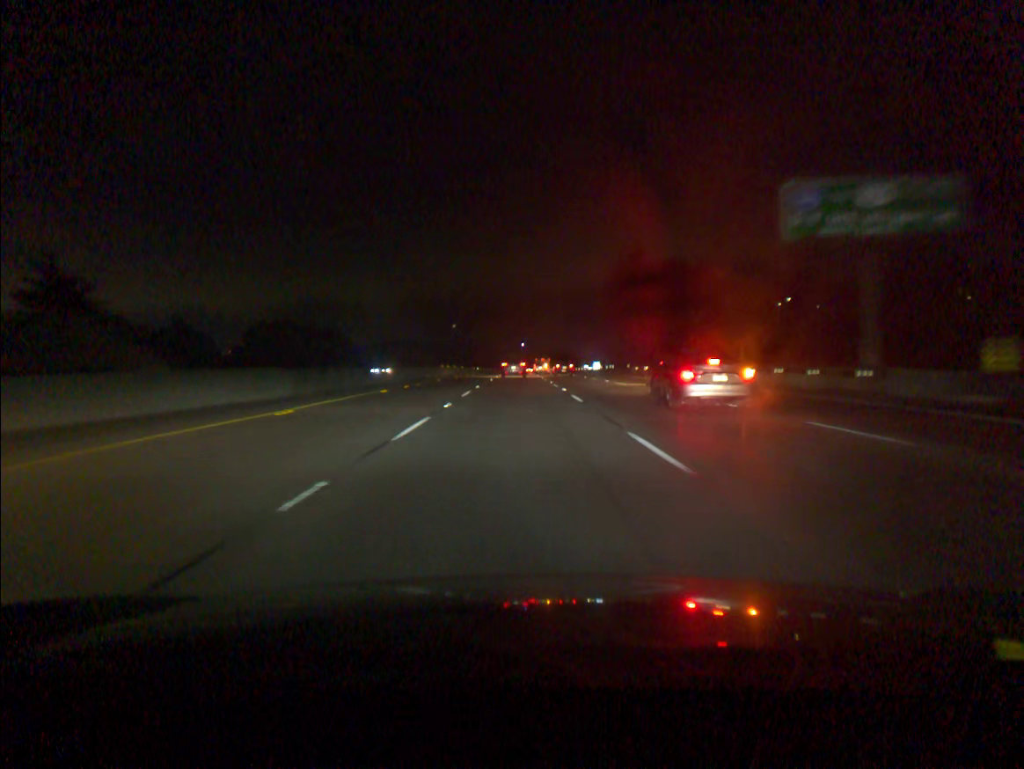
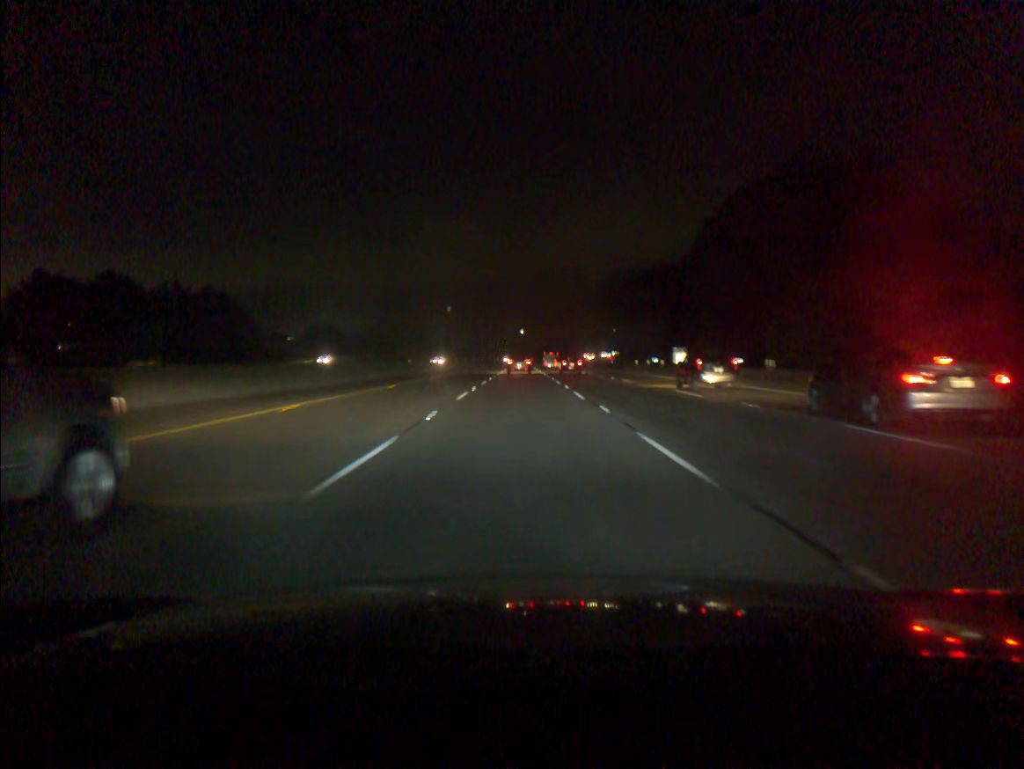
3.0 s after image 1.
(-0.2, +88.2) m; 0°
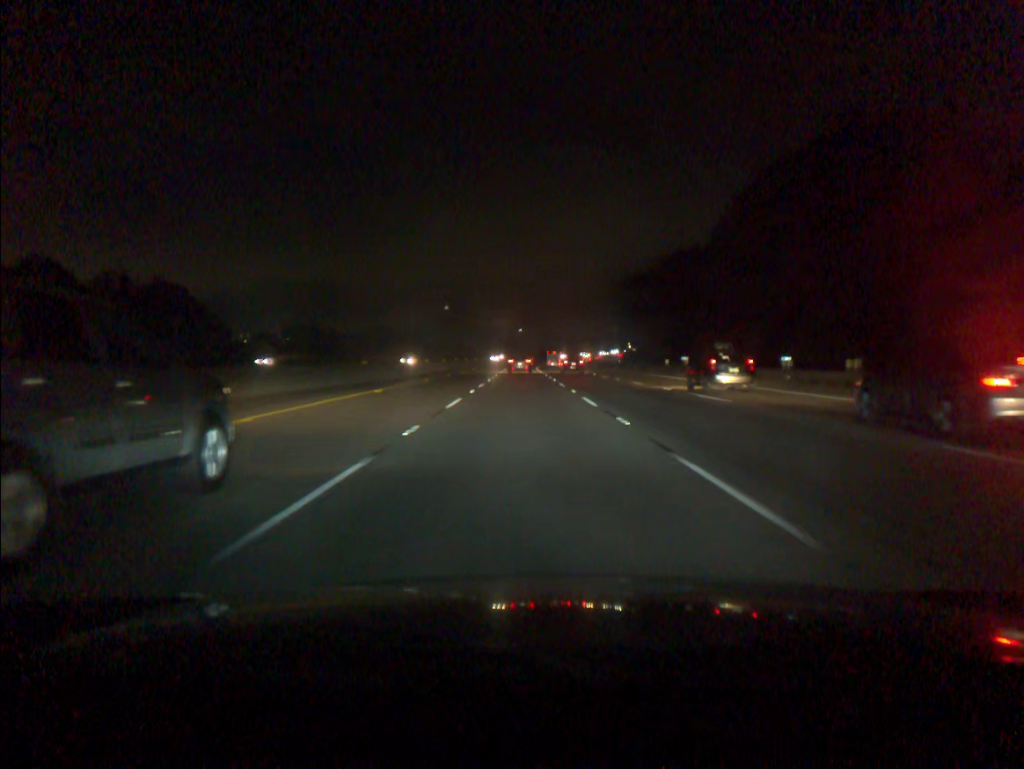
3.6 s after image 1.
(0.0, +17.7) m; 0°
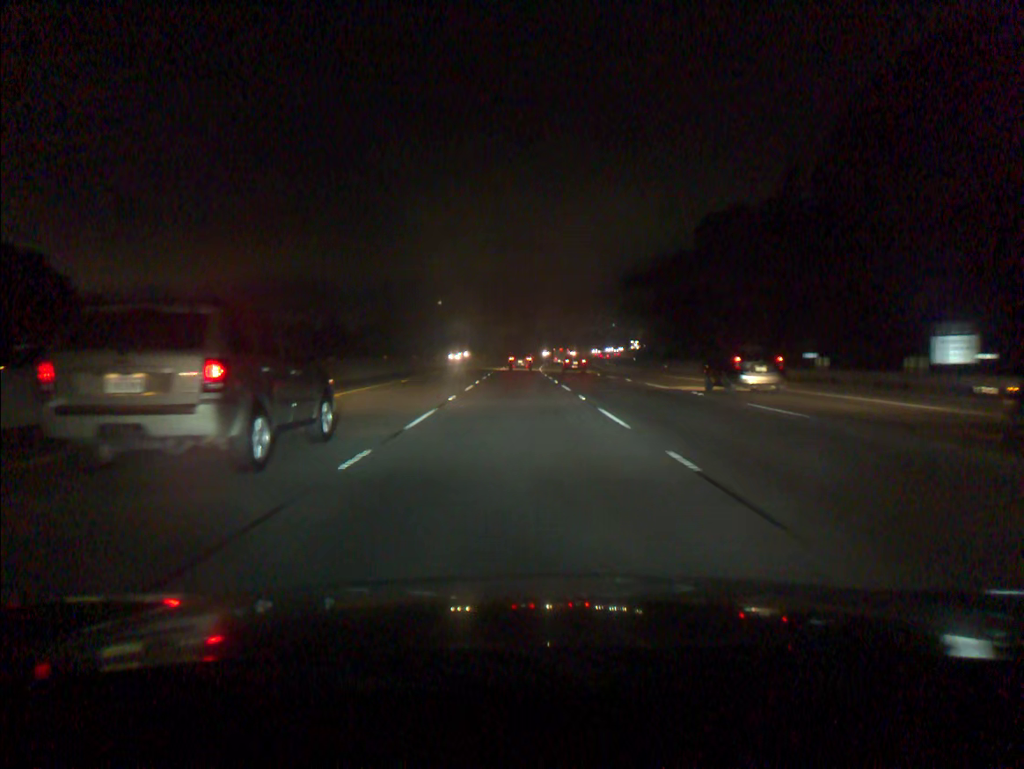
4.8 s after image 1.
(+0.1, +35.5) m; 0°
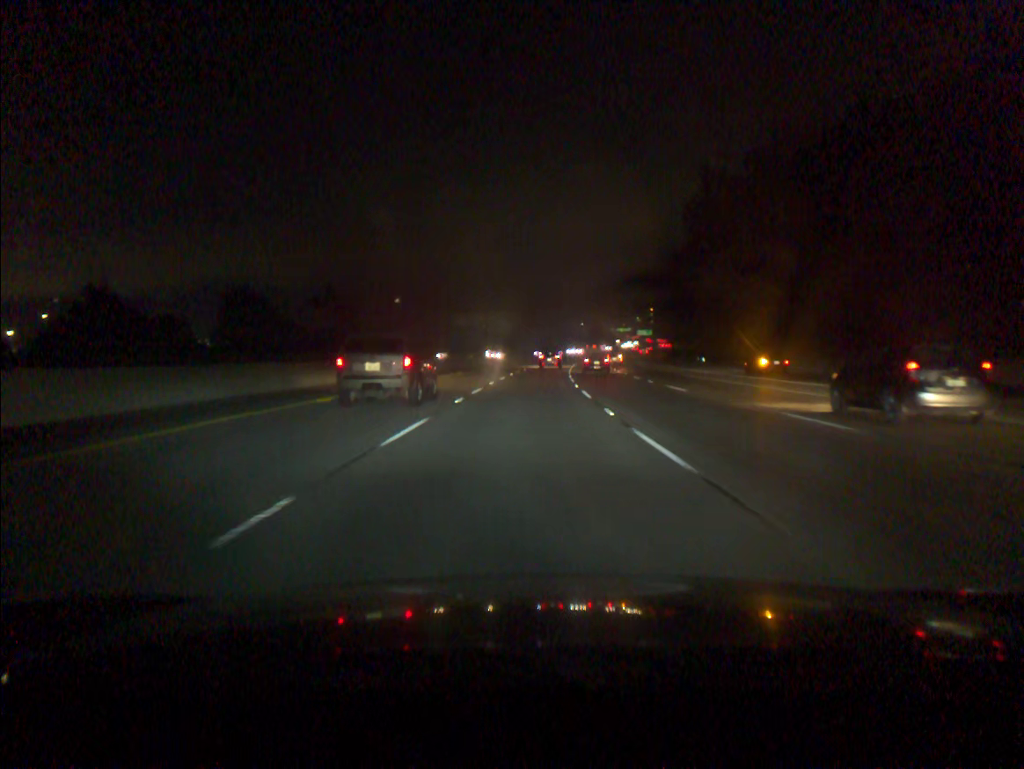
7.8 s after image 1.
(+0.7, +89.8) m; +2°
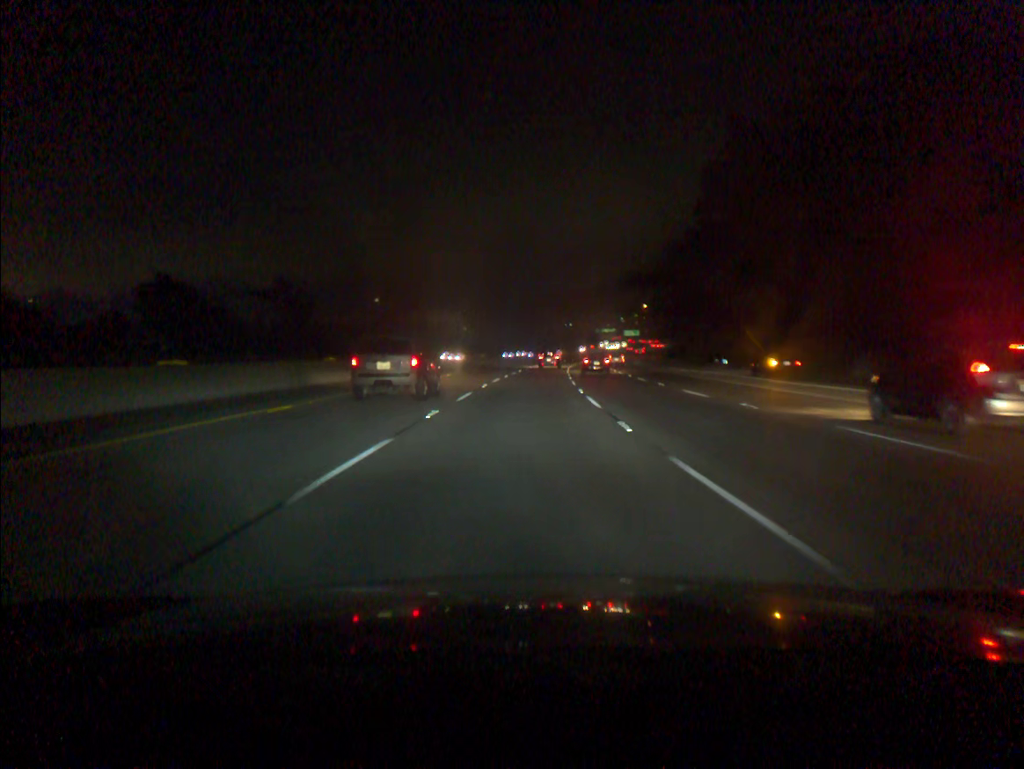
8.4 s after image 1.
(+0.2, +18.2) m; +1°
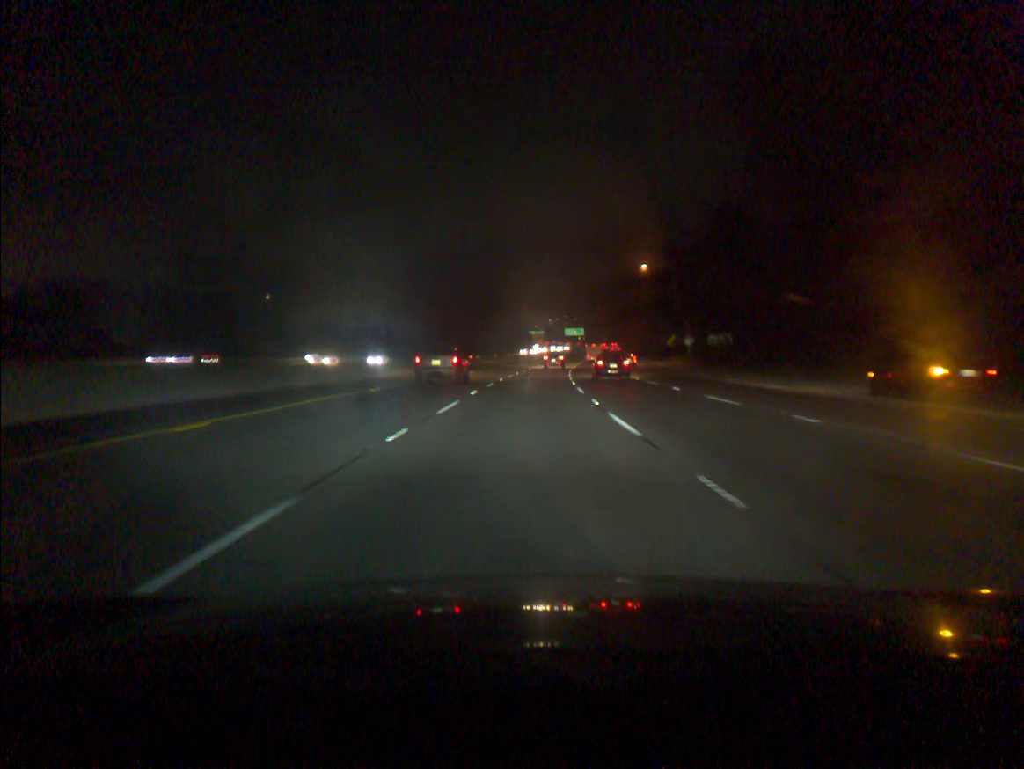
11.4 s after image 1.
(+4.6, +91.6) m; +6°
